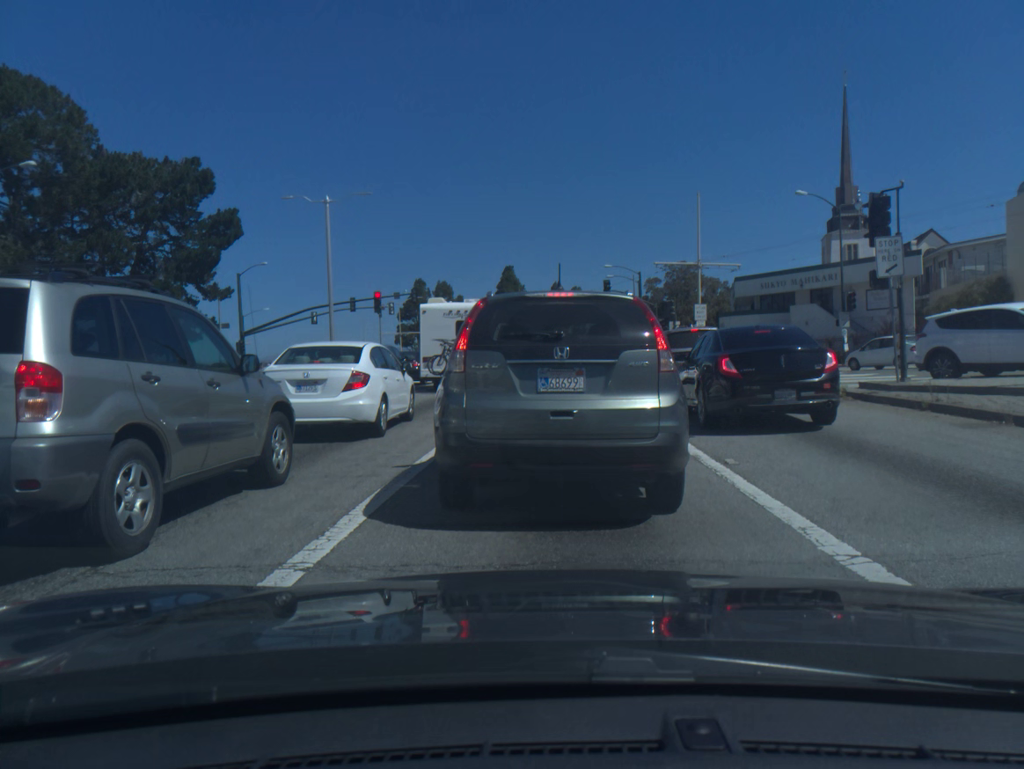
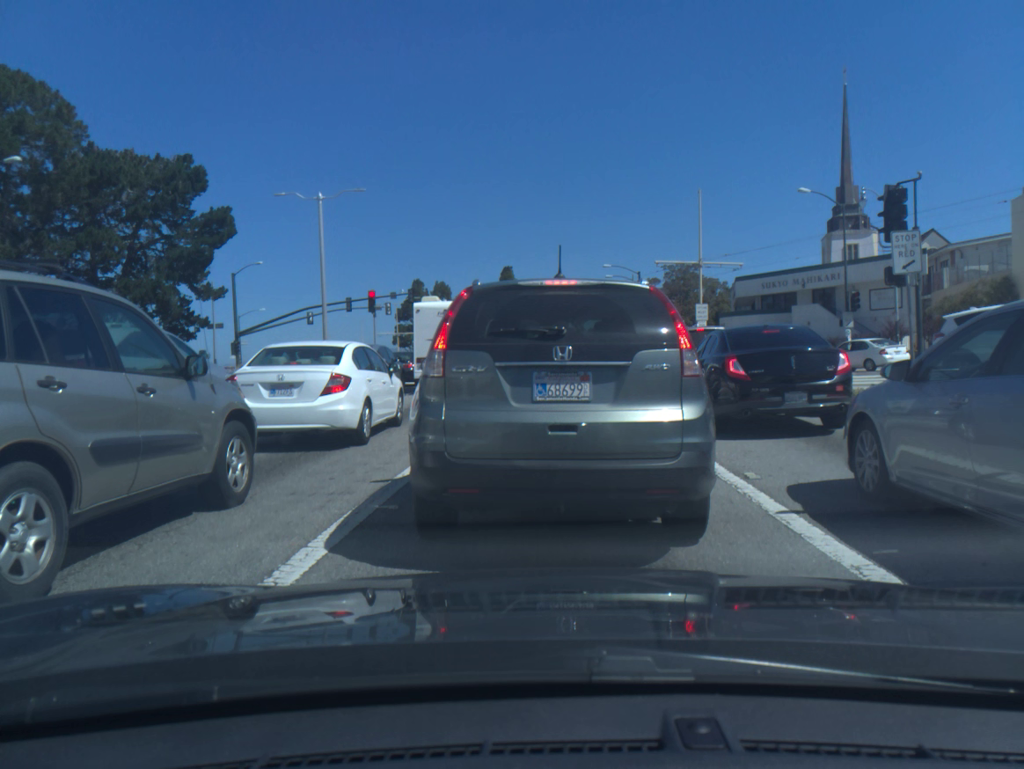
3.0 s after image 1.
(0.0, +1.0) m; 0°
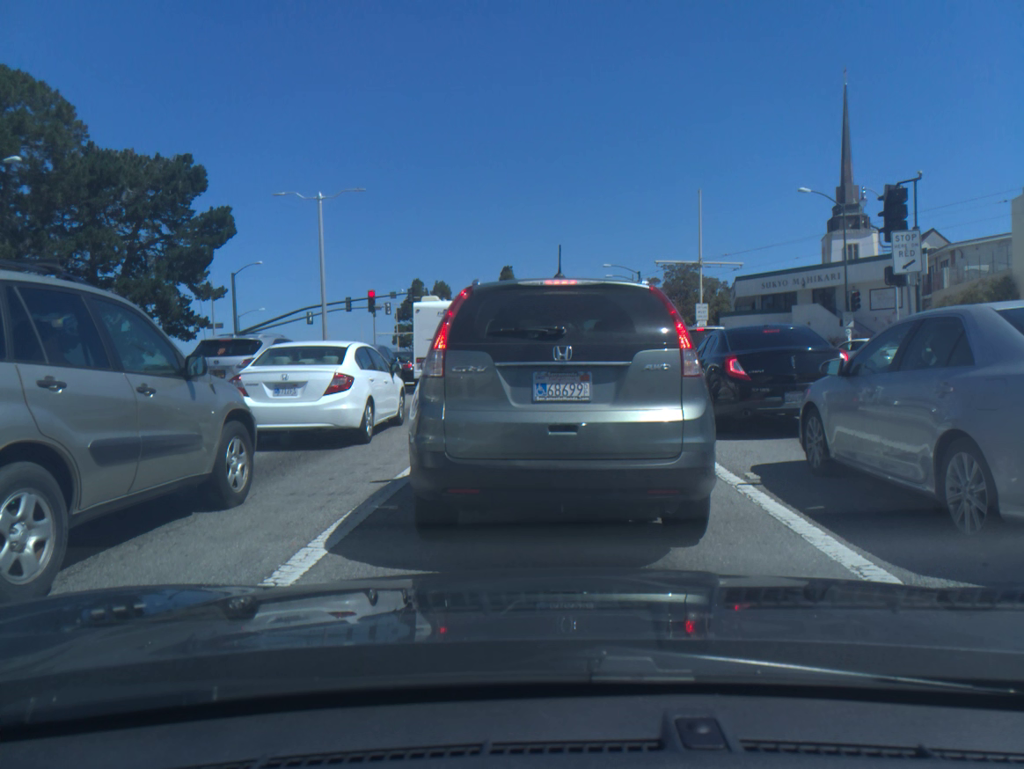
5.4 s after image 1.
(0.0, 0.0) m; 0°
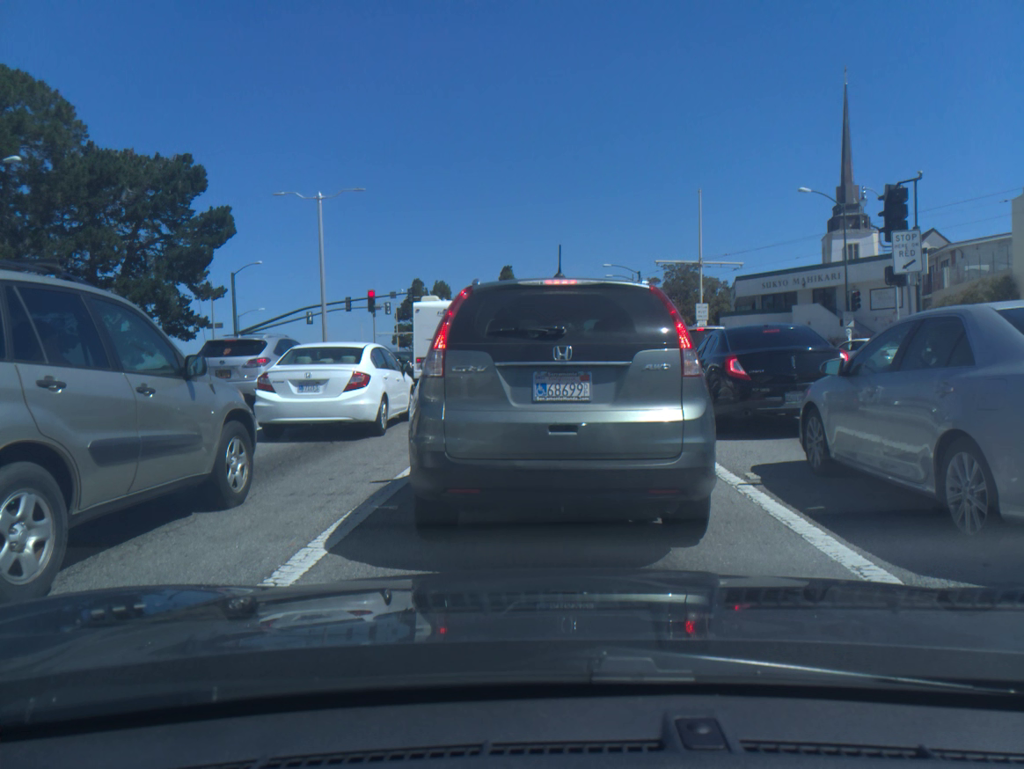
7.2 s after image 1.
(0.0, 0.0) m; 0°
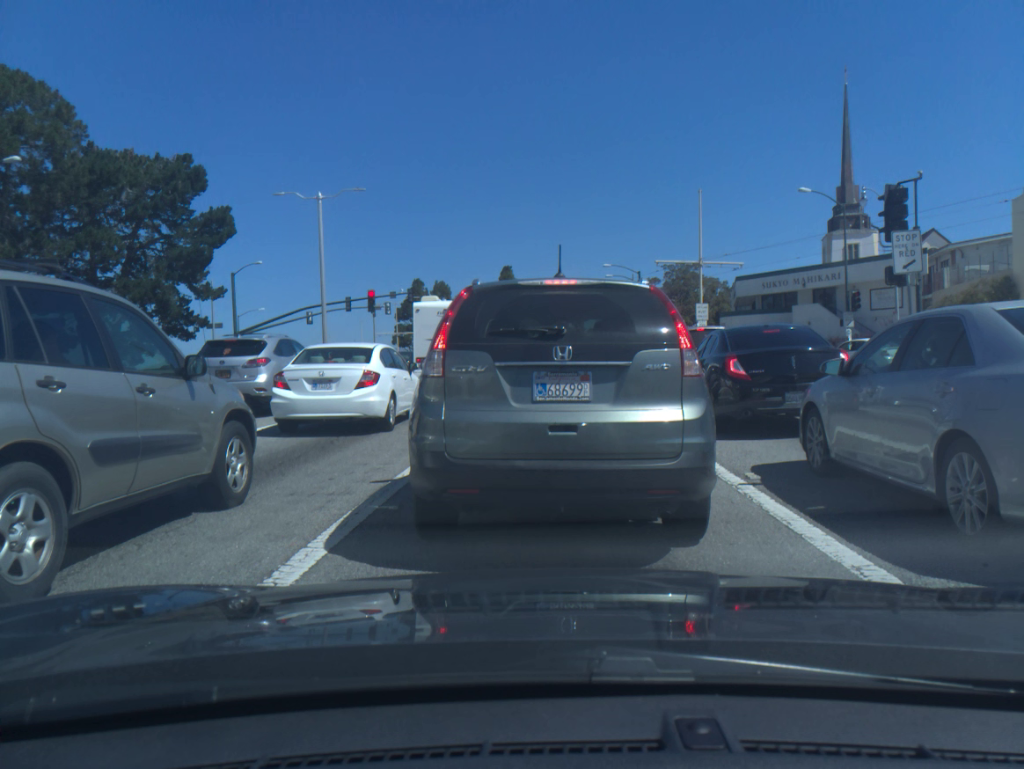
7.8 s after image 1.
(0.0, 0.0) m; 0°
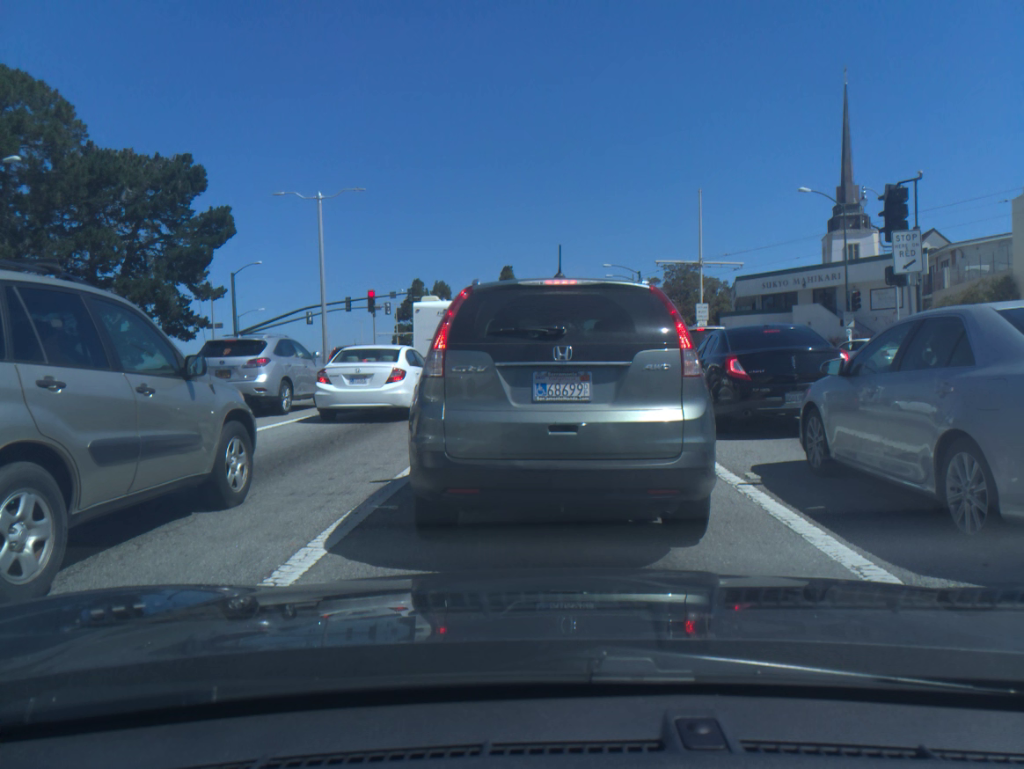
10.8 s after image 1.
(0.0, 0.0) m; 0°
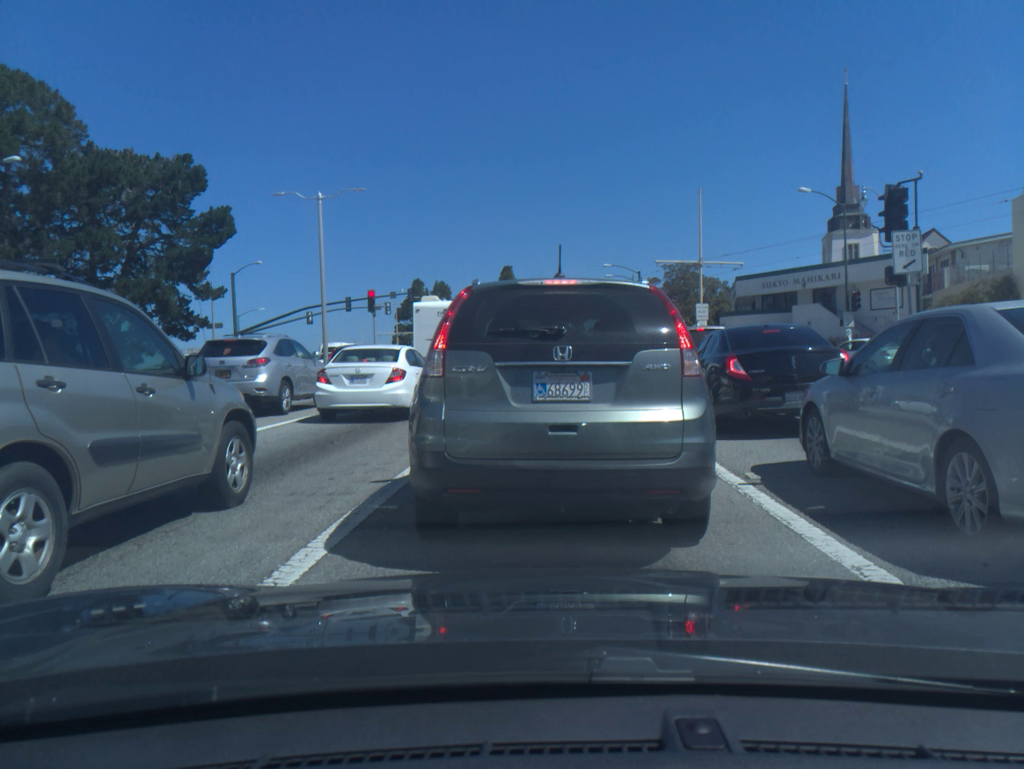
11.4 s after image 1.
(0.0, 0.0) m; 0°
